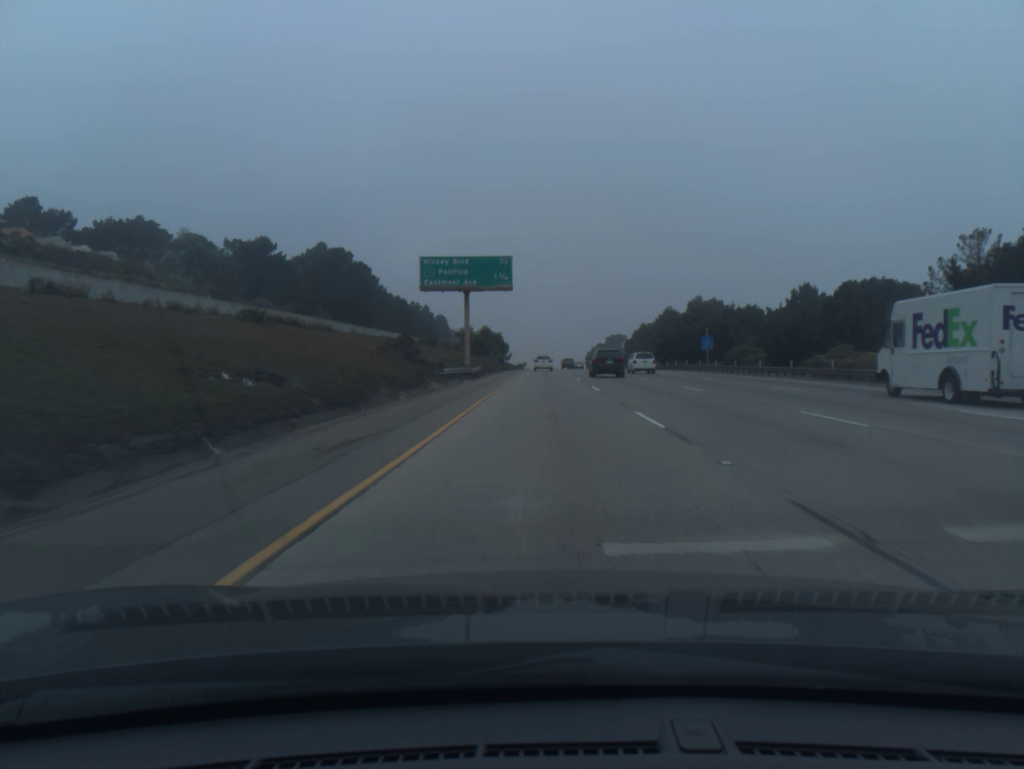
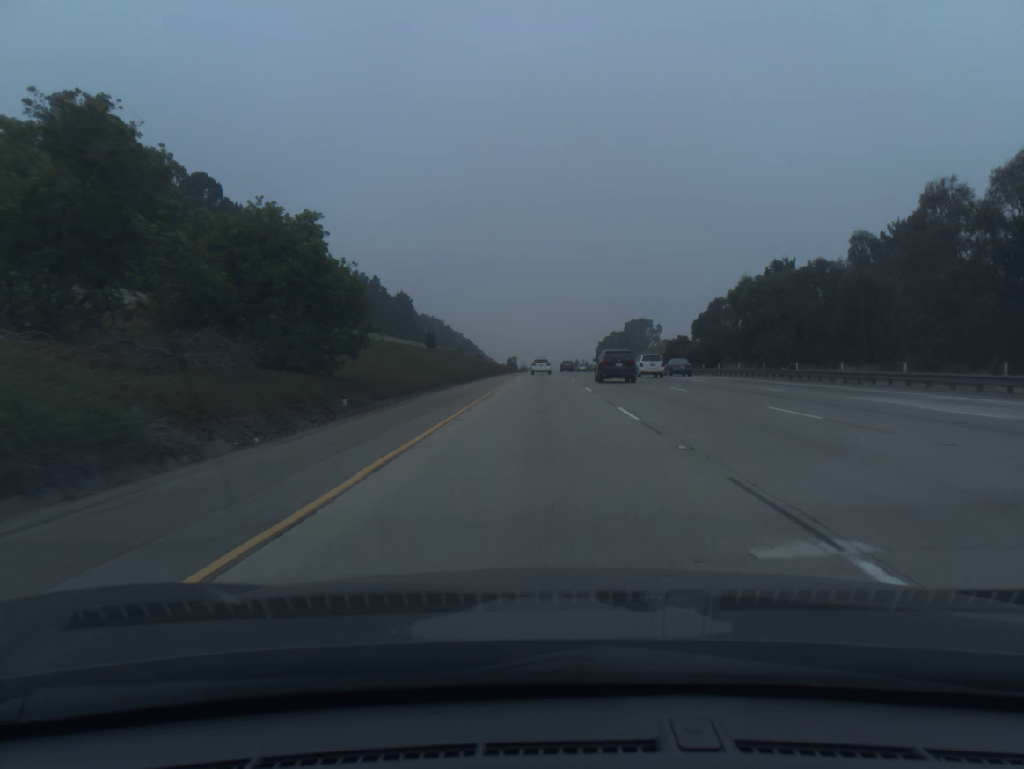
(+0.5, +100.7) m; 0°
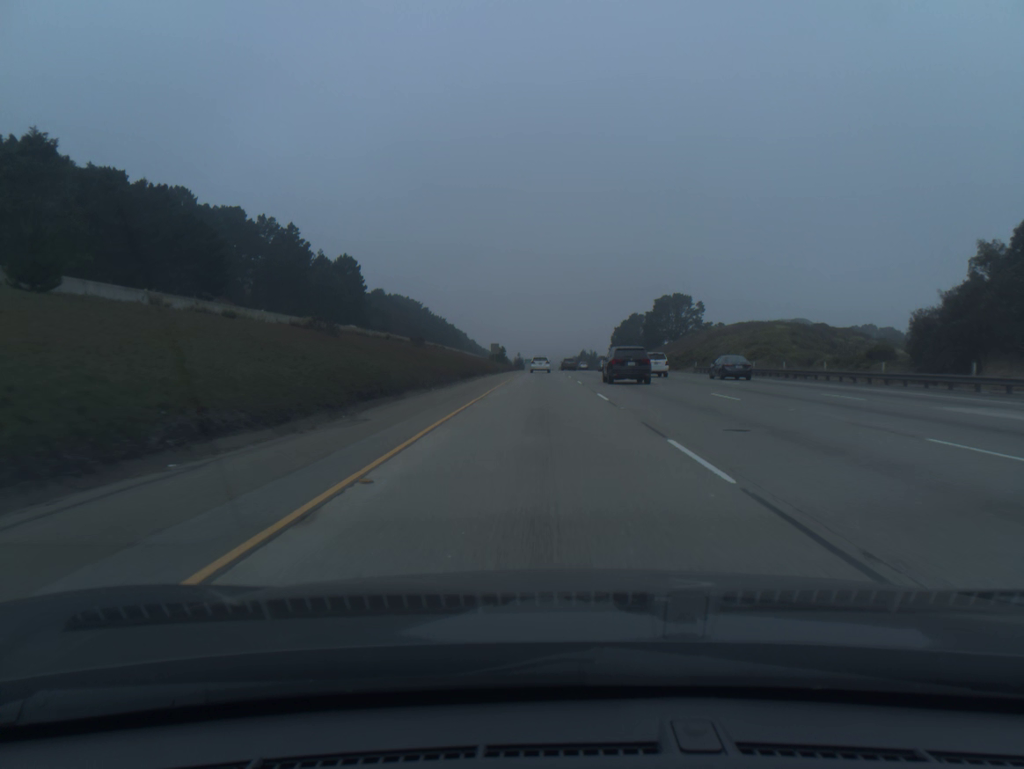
(0.0, +80.9) m; 0°
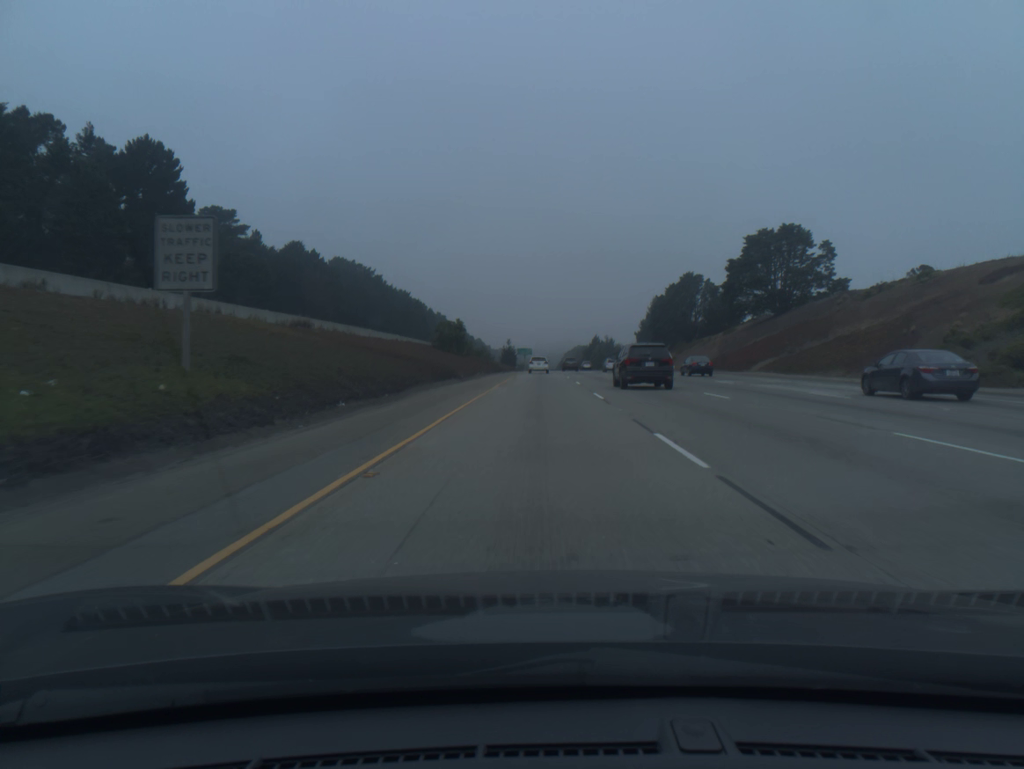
(0.0, +101.4) m; 0°
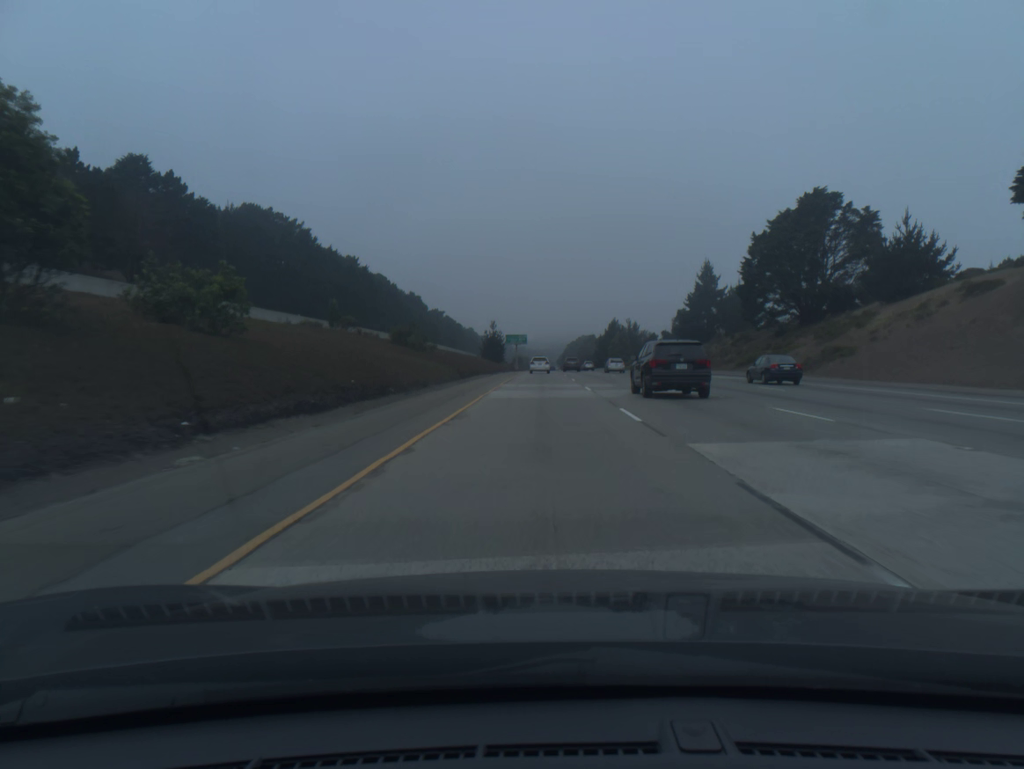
(-0.1, +81.2) m; 0°
